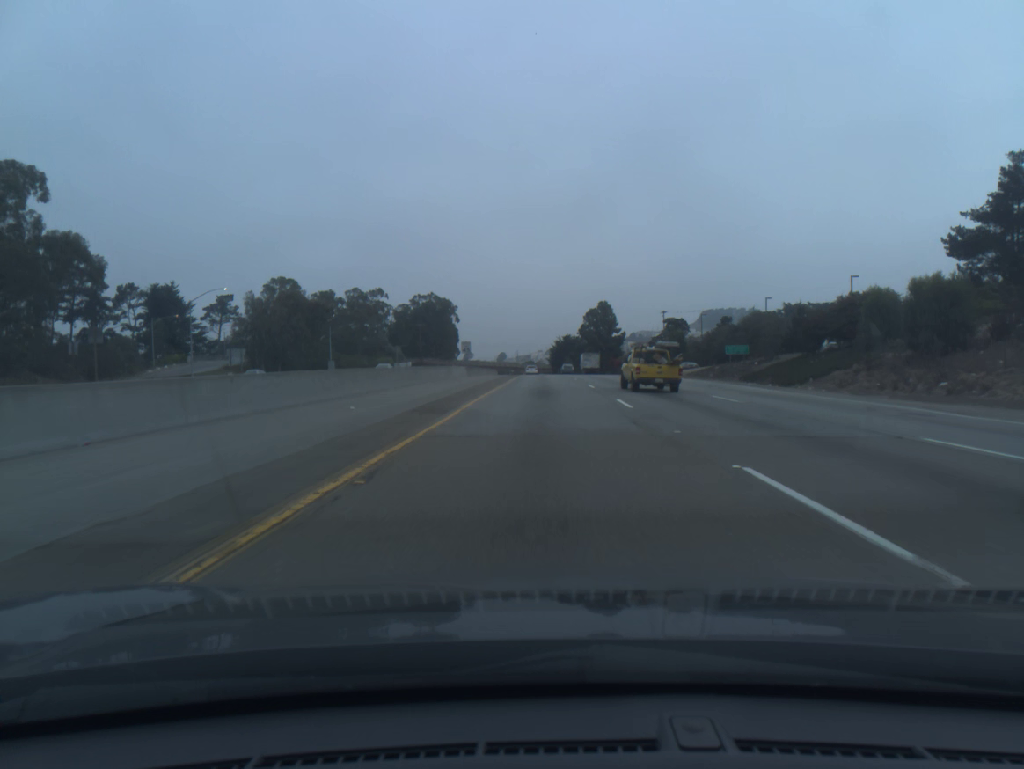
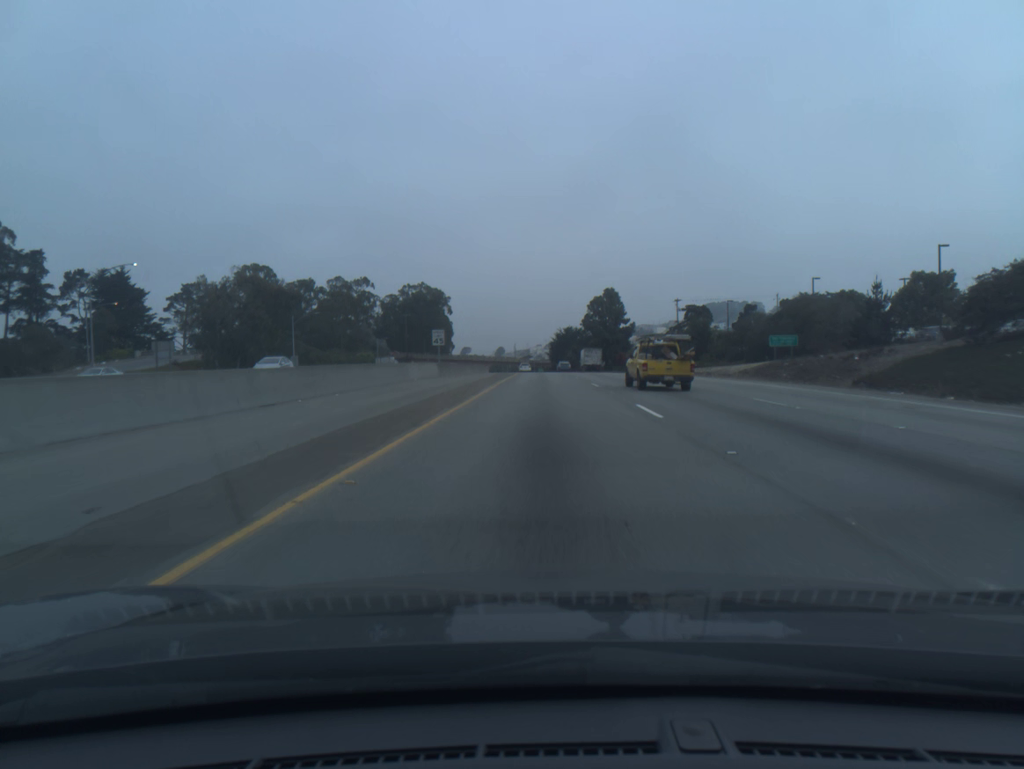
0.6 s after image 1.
(0.0, +19.6) m; 0°
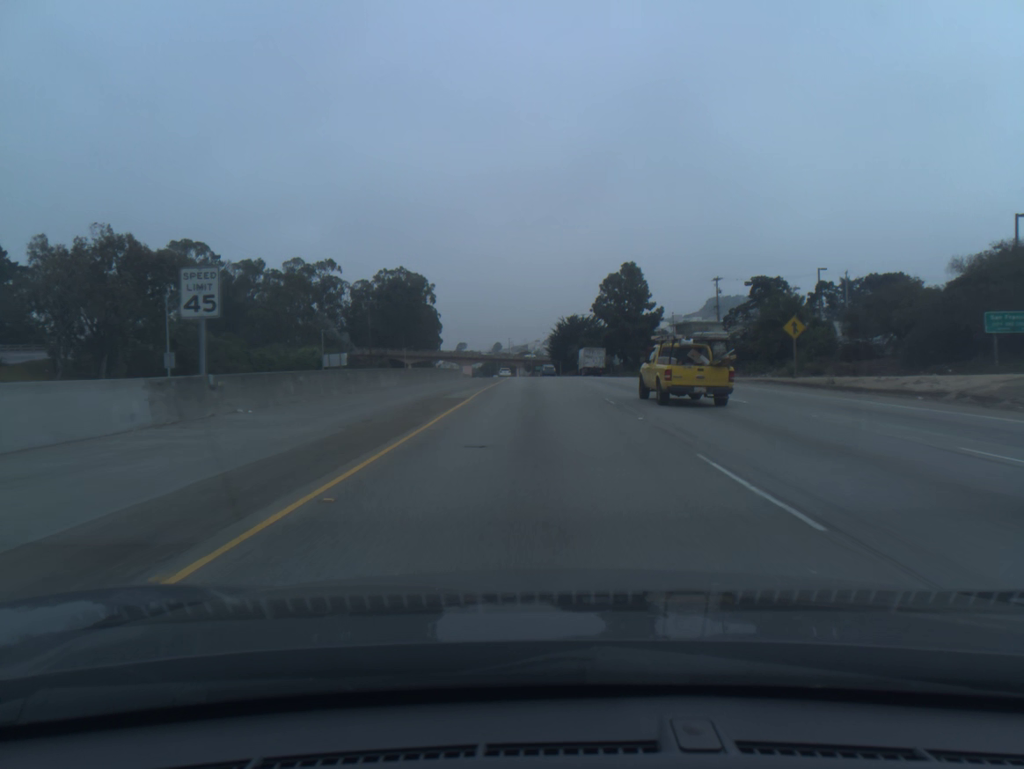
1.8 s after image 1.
(+0.1, +39.4) m; 0°
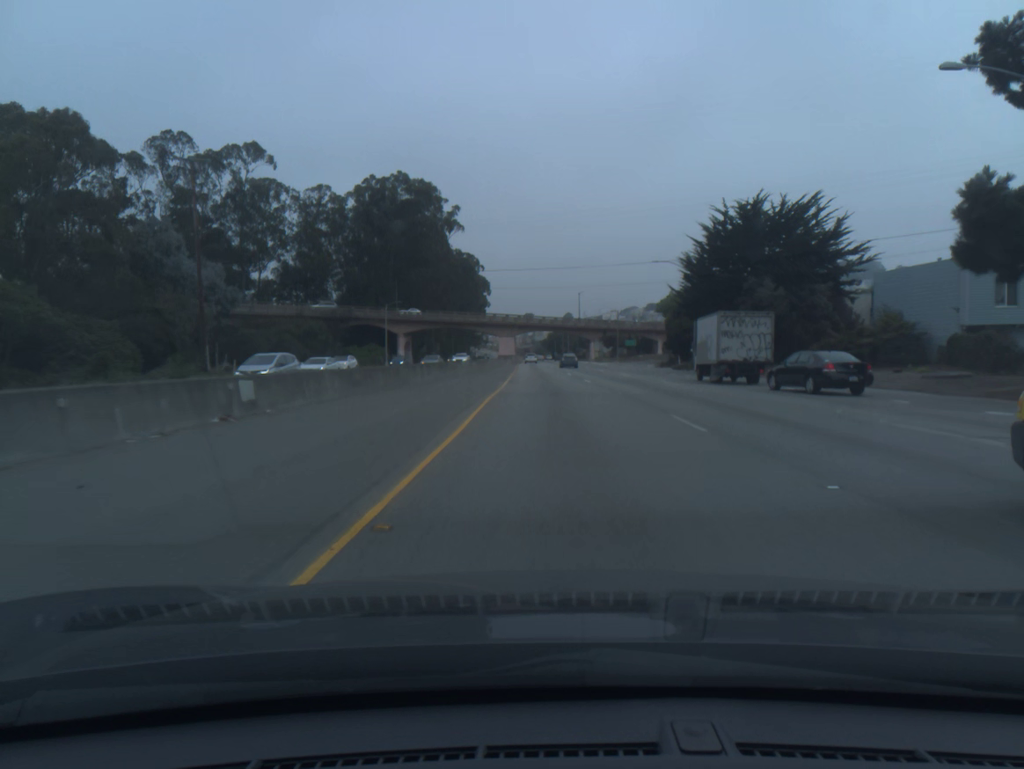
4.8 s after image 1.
(-3.5, +97.9) m; -5°
